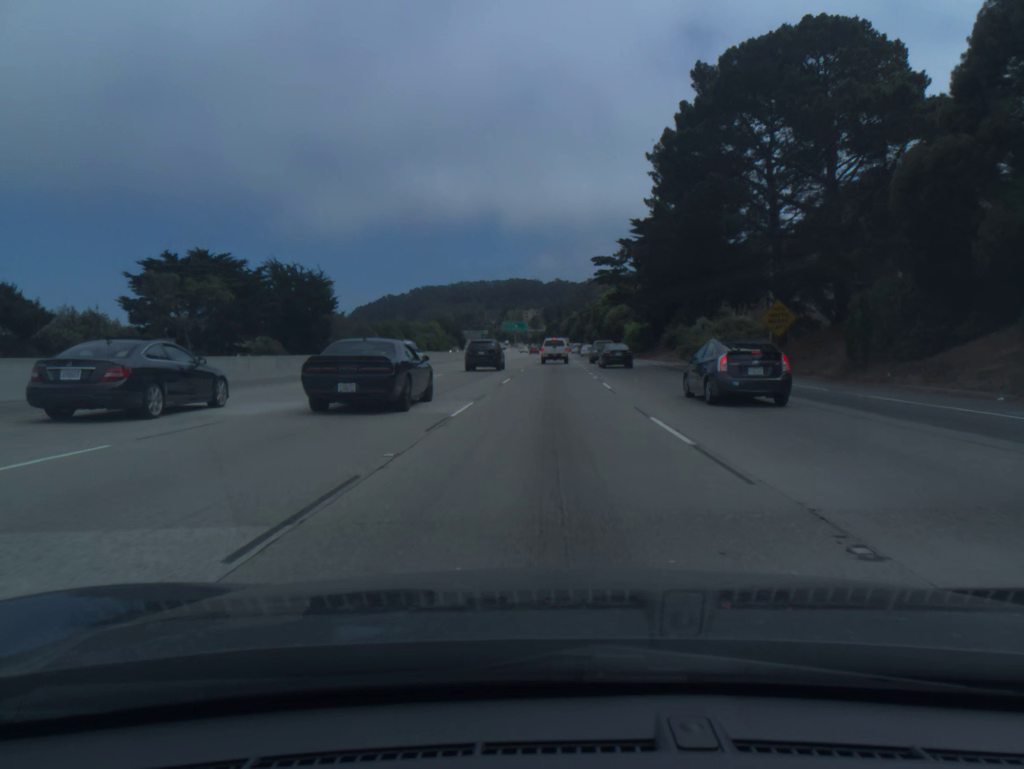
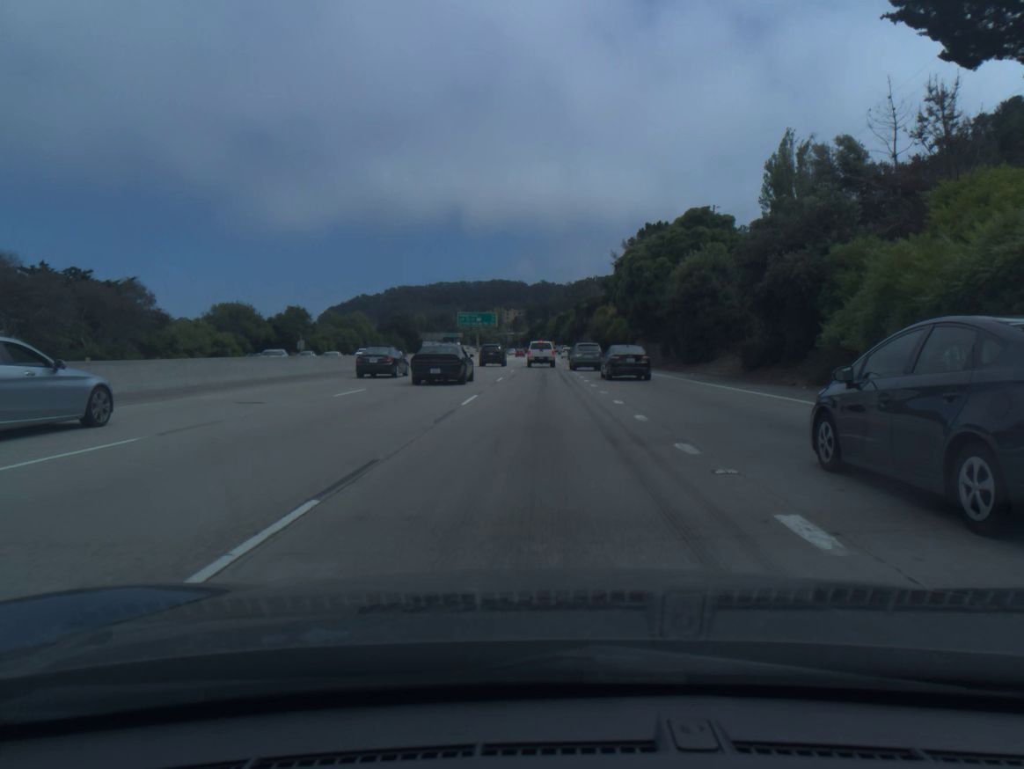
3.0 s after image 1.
(+1.8, +82.3) m; +1°
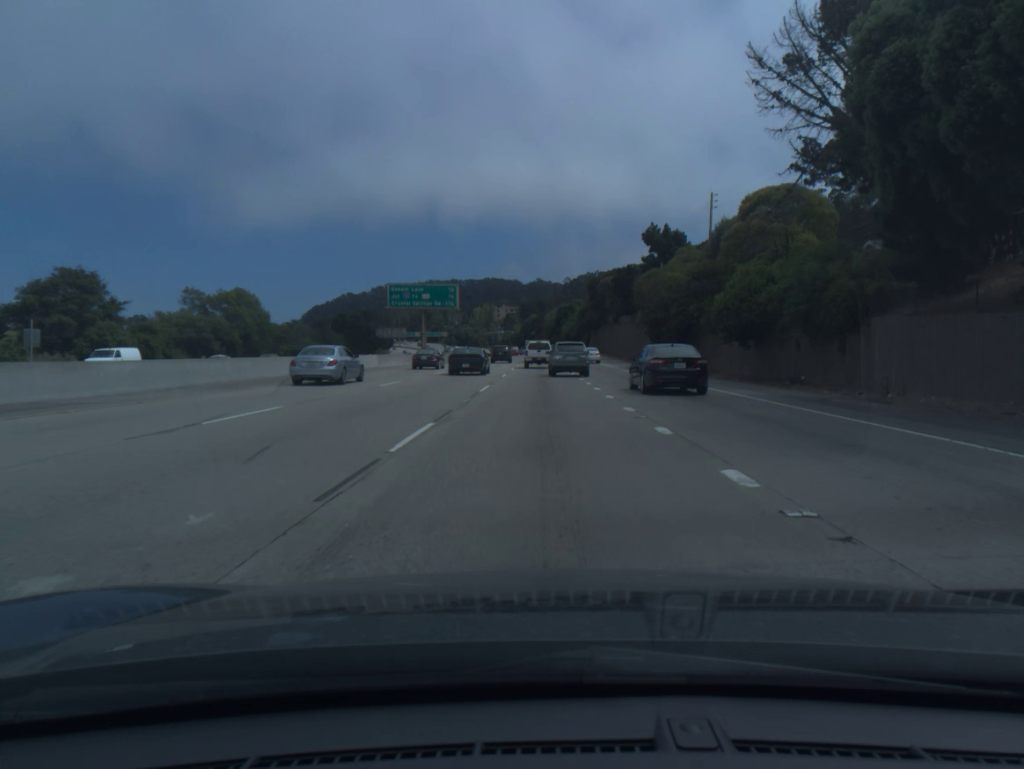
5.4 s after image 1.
(+0.1, +65.1) m; 0°
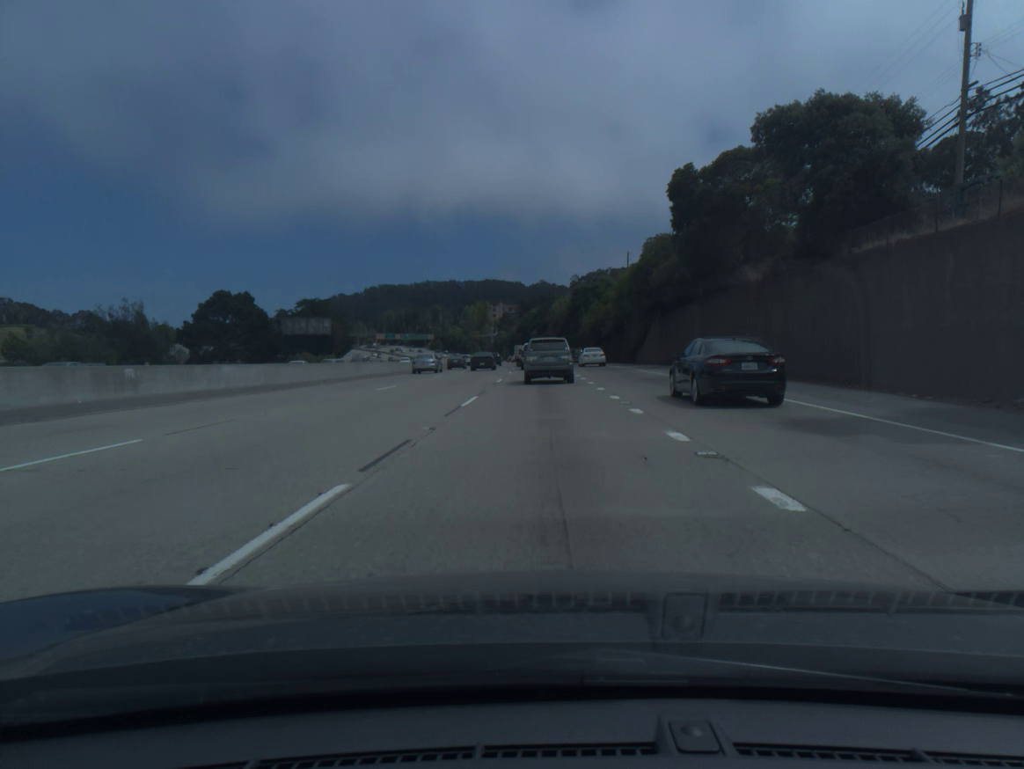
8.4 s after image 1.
(-0.2, +77.4) m; 0°
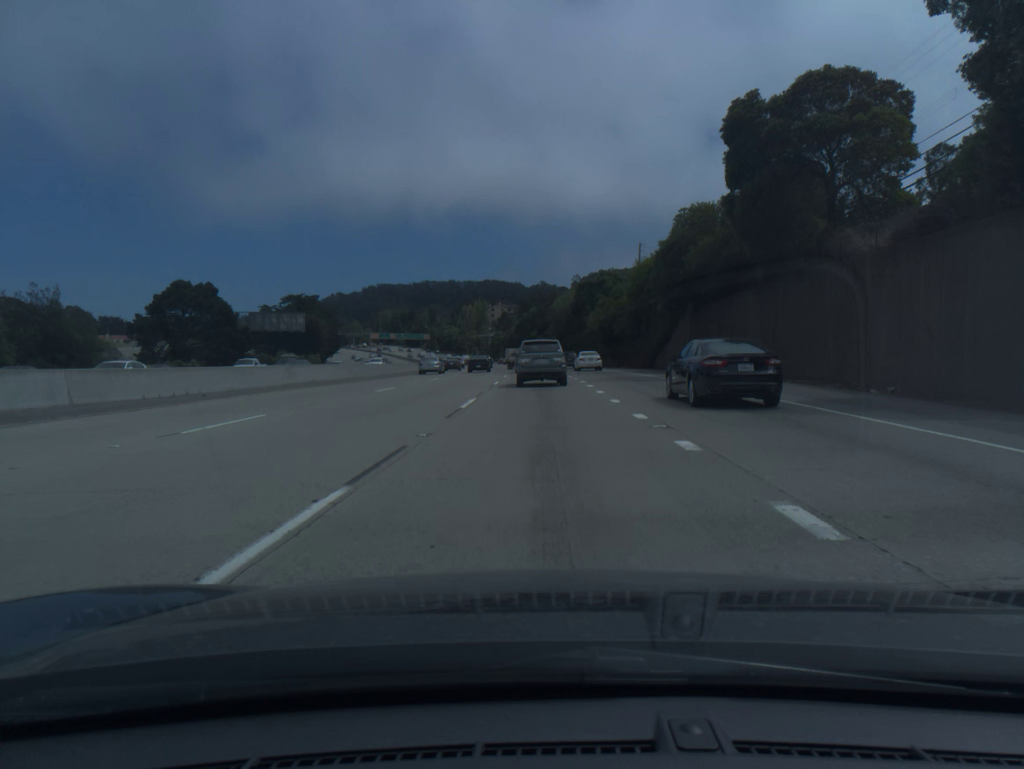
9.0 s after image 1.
(0.0, +14.4) m; 0°
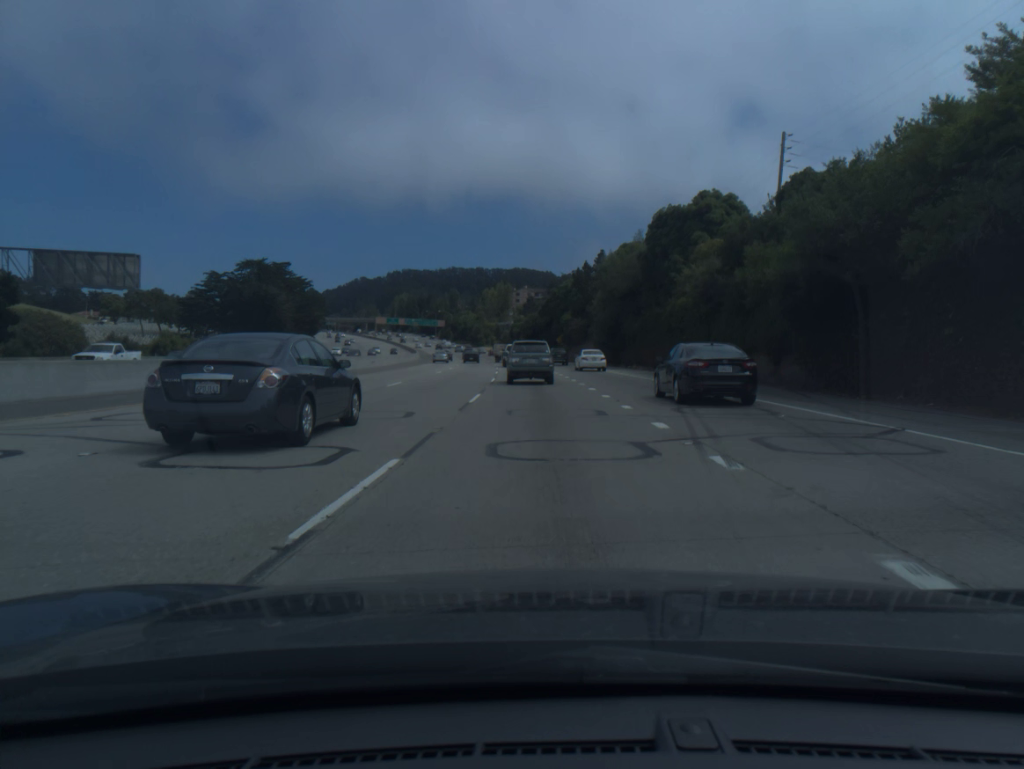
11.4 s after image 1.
(-0.7, +55.5) m; -2°
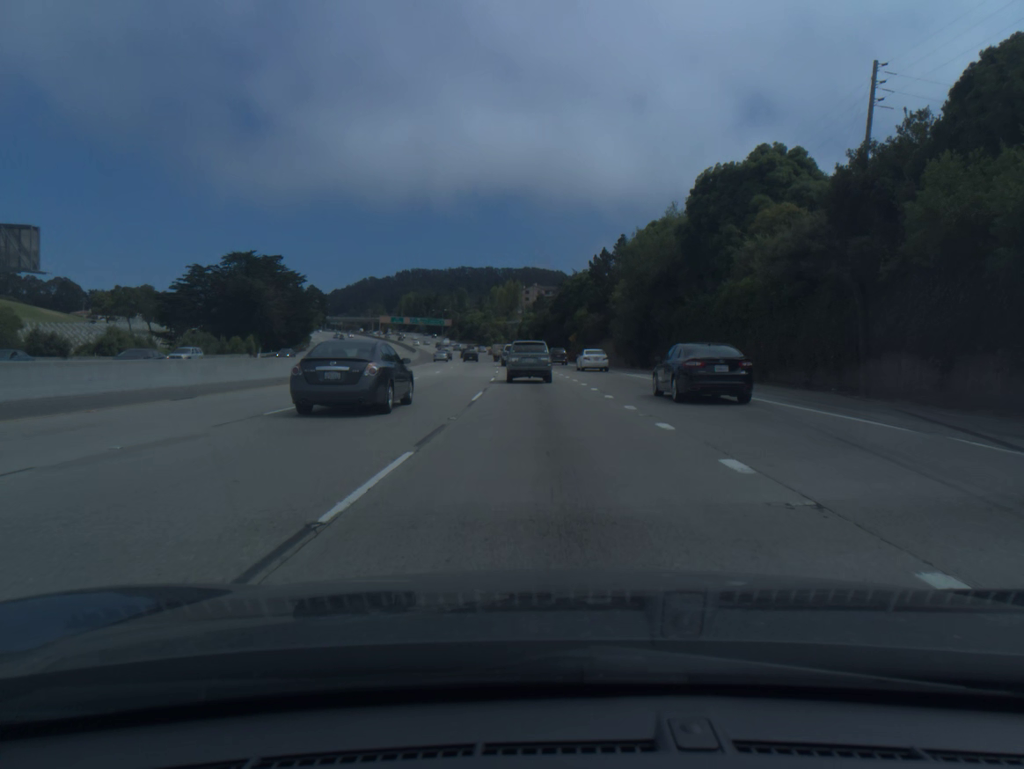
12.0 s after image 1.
(-0.1, +13.7) m; -1°
